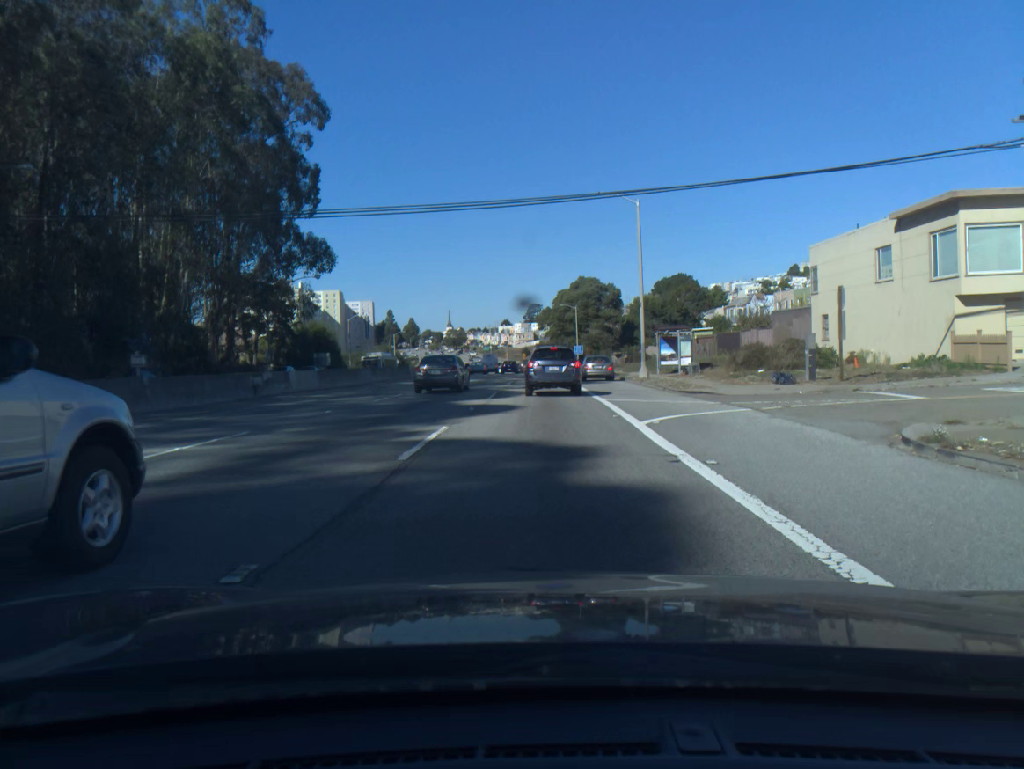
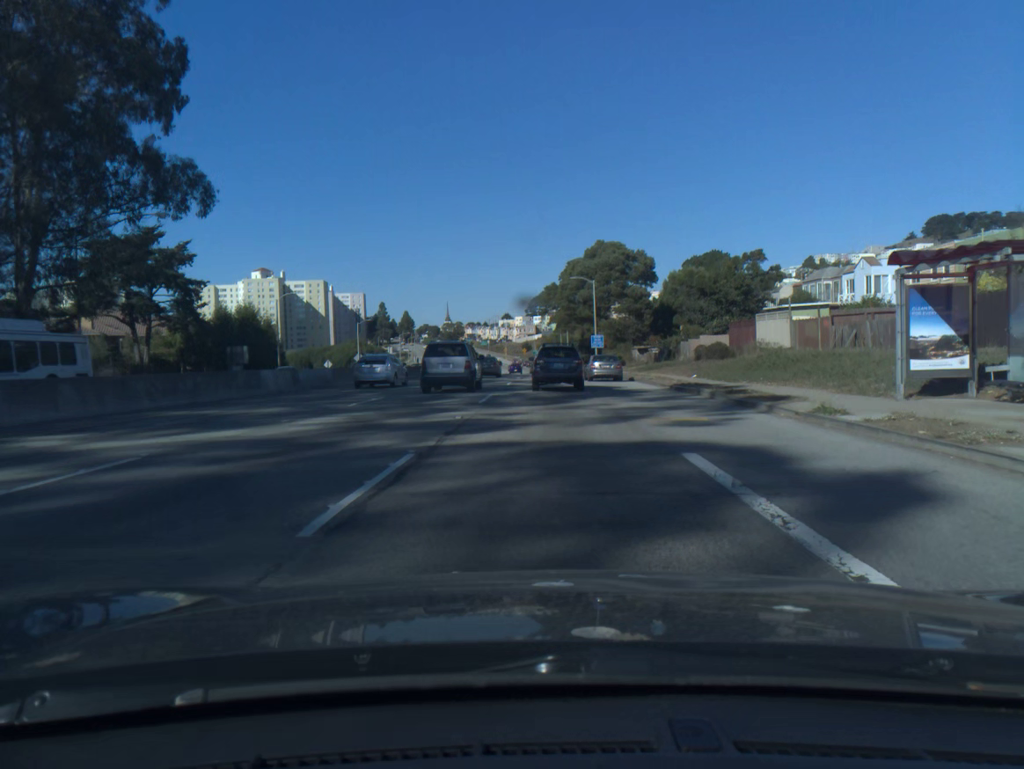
(-0.1, +33.2) m; 0°
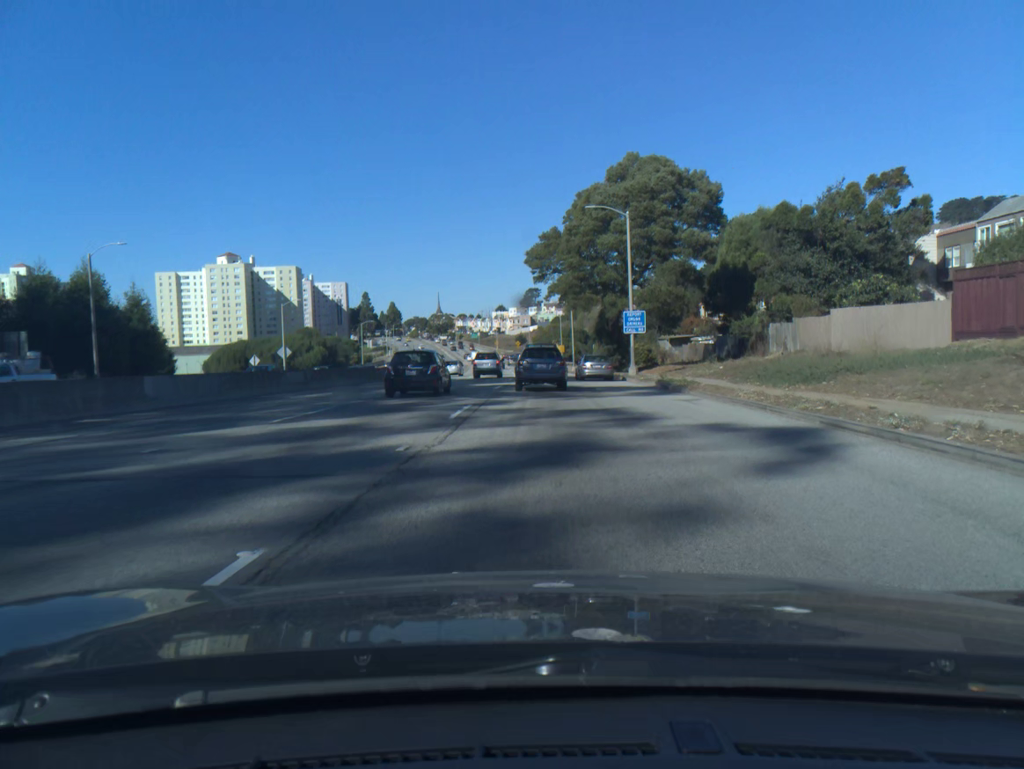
(+0.3, +34.3) m; 0°
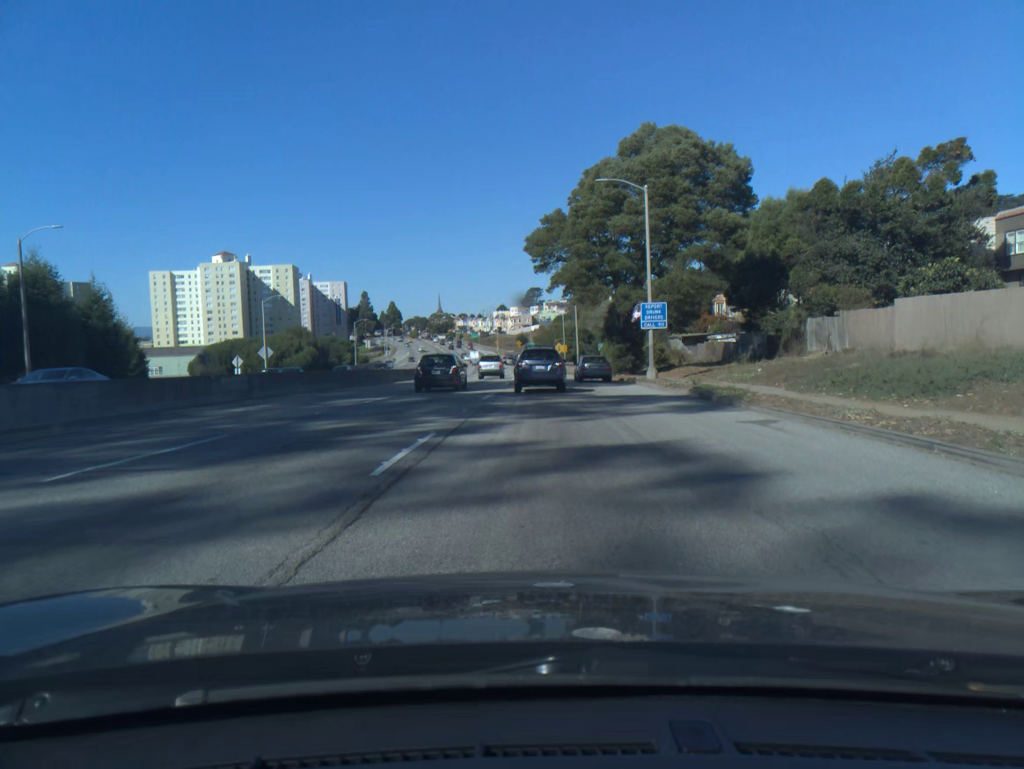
(0.0, +6.9) m; 0°
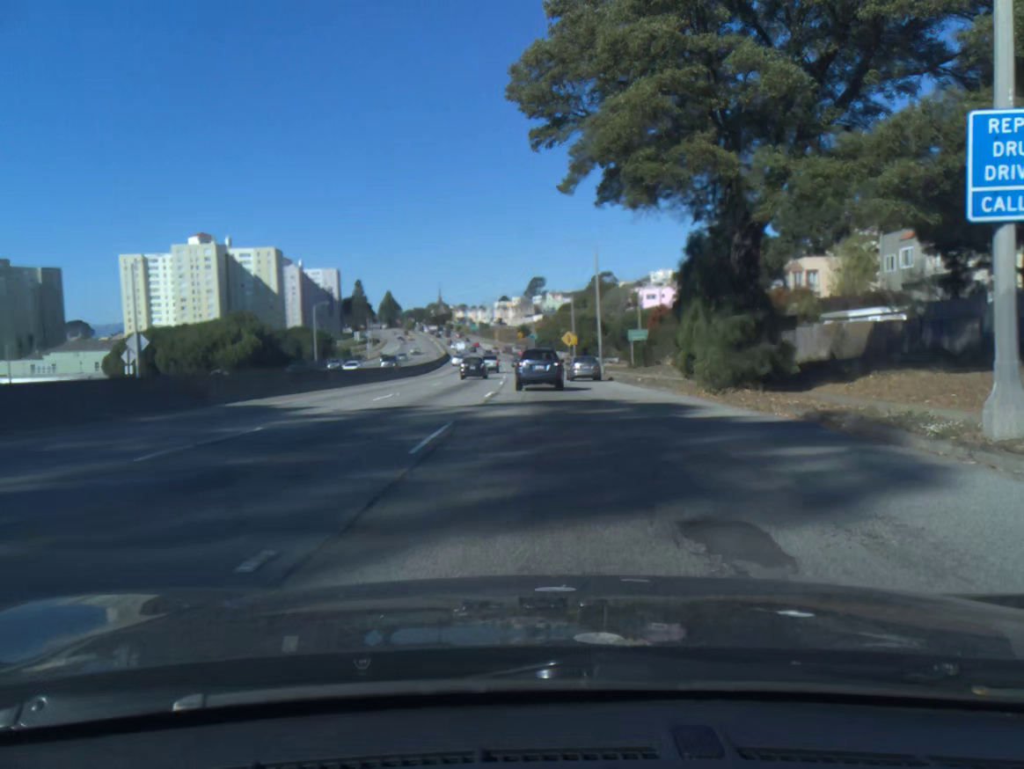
(-0.1, +28.2) m; 0°
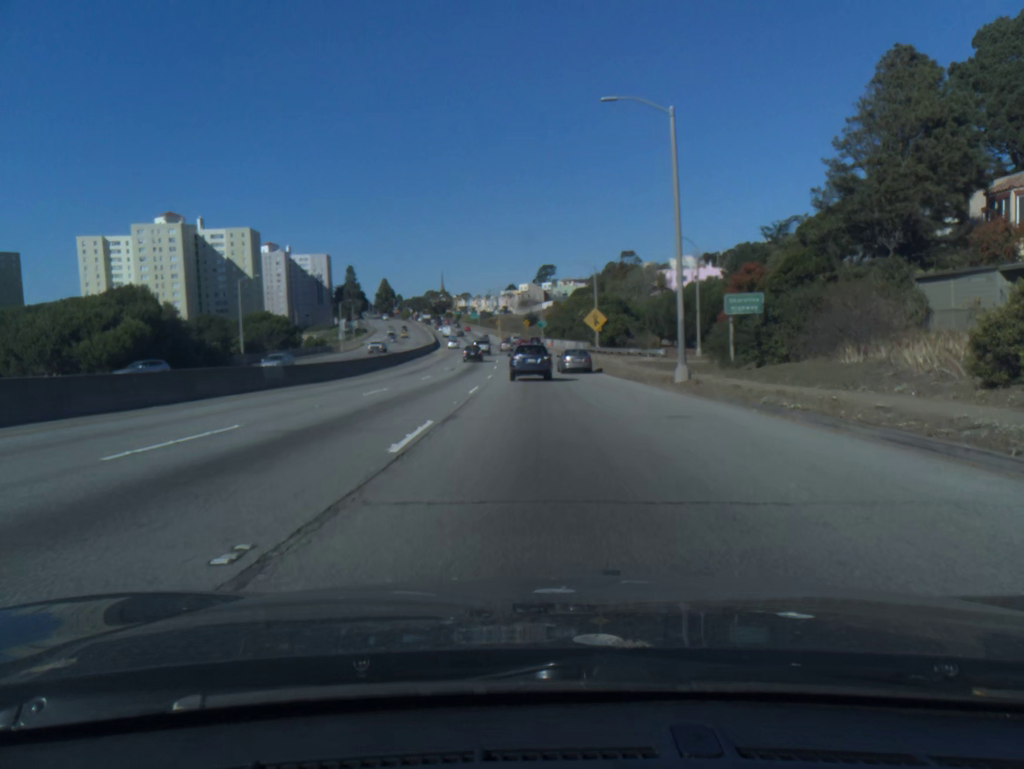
(-0.2, +29.4) m; -1°
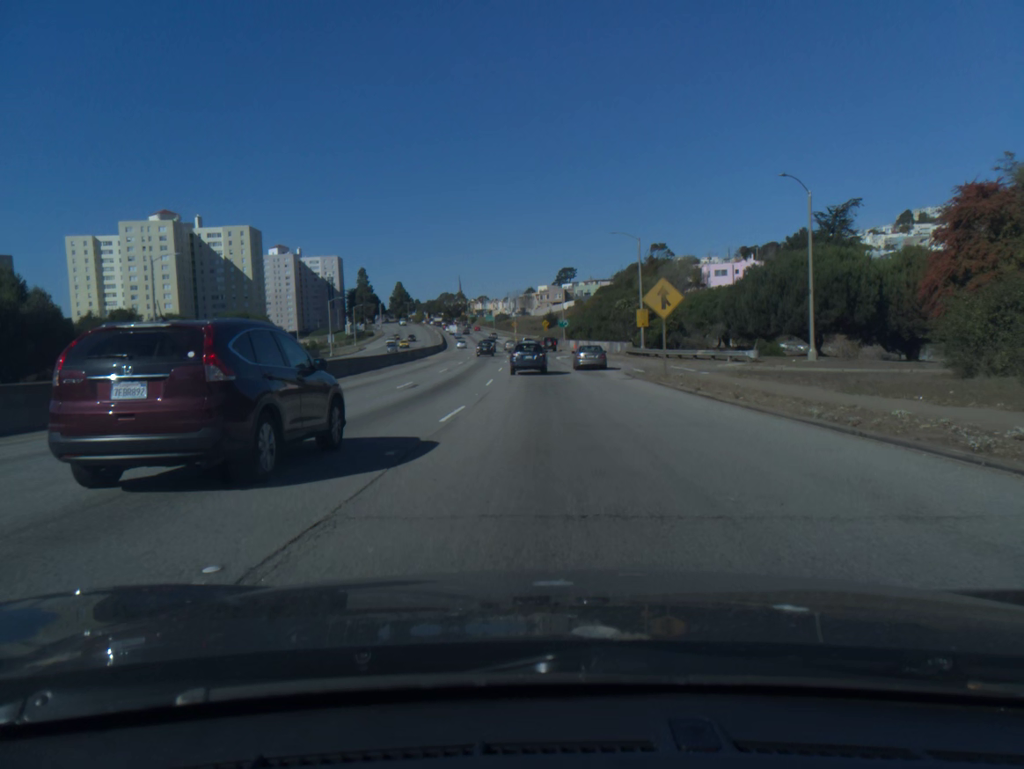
(-0.4, +24.3) m; -2°
